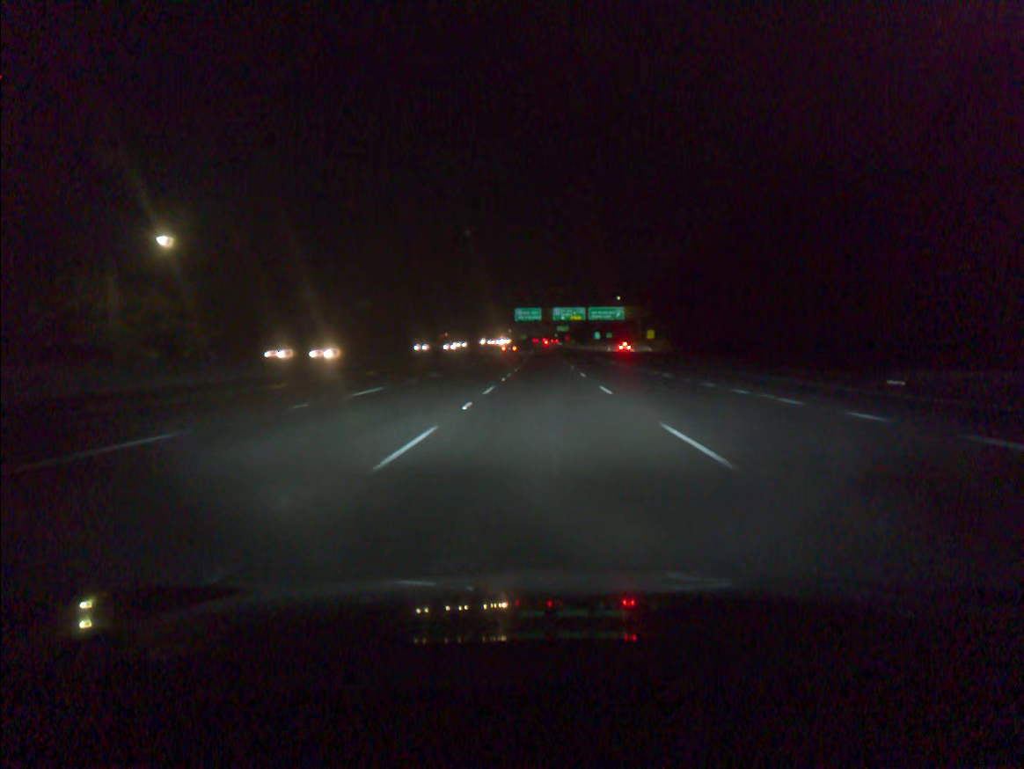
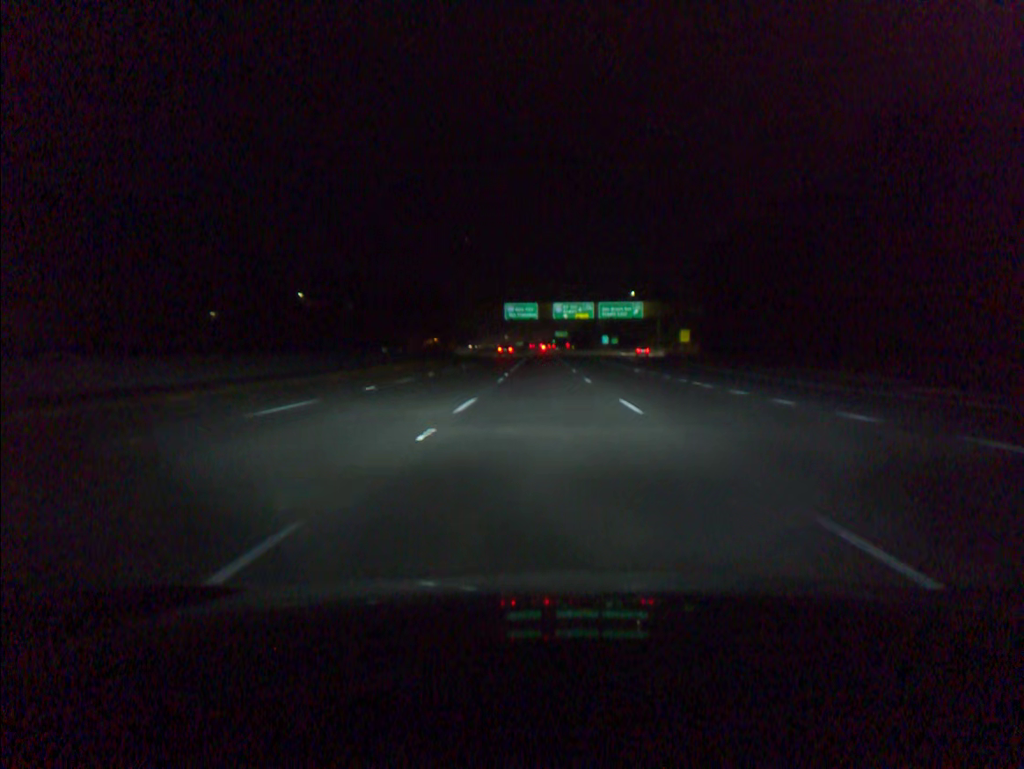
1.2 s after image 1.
(0.0, +36.3) m; 0°
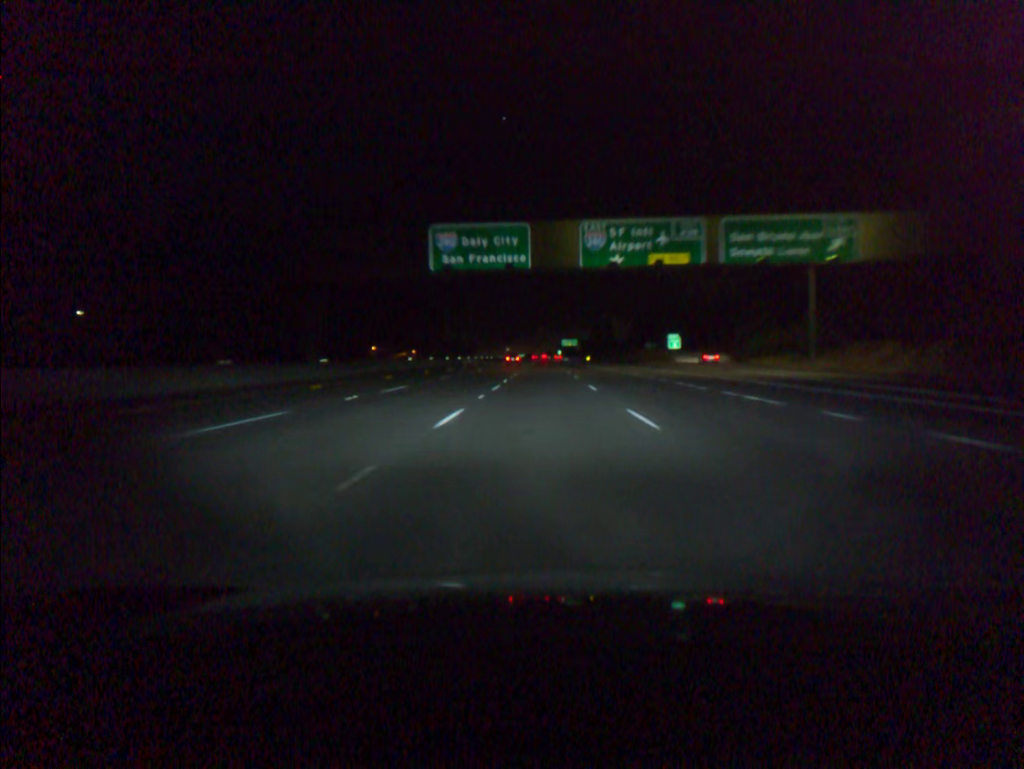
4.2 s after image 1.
(+0.1, +90.2) m; 0°
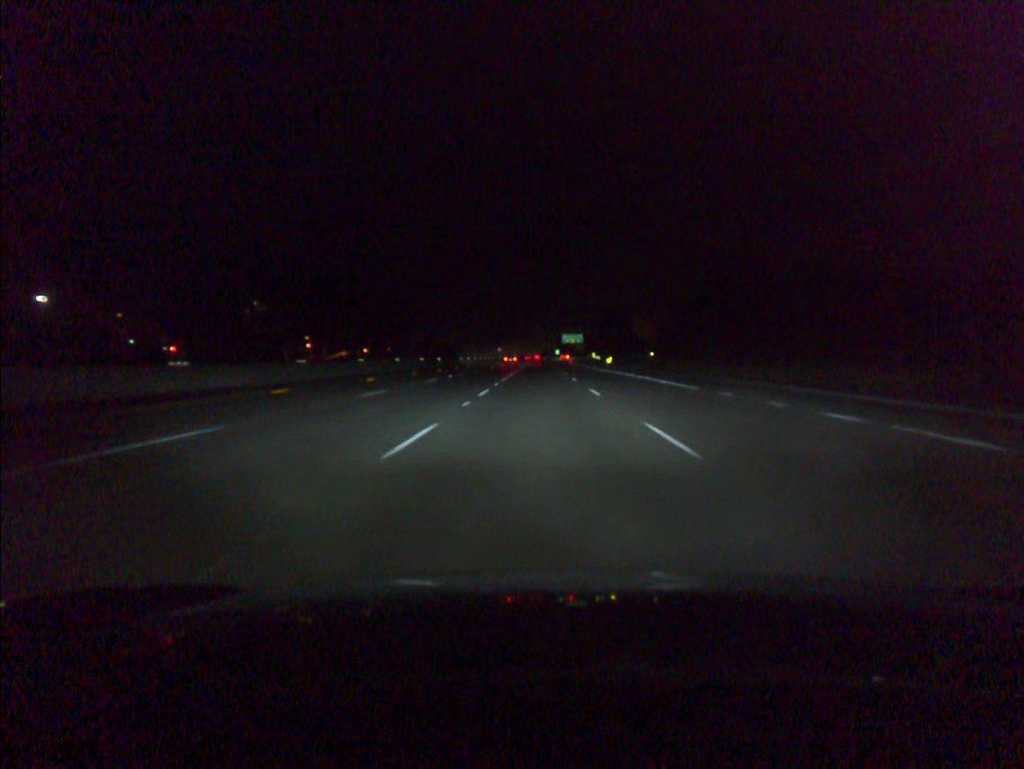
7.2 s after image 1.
(+0.2, +90.9) m; 0°
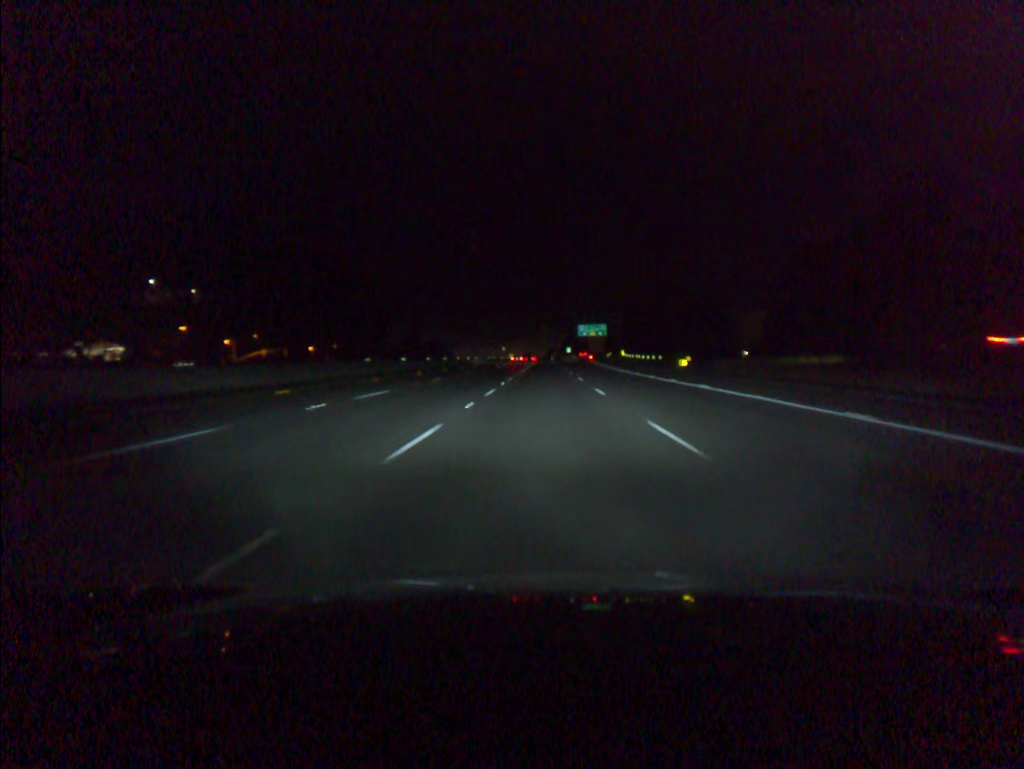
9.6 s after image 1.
(-0.3, +73.2) m; -1°
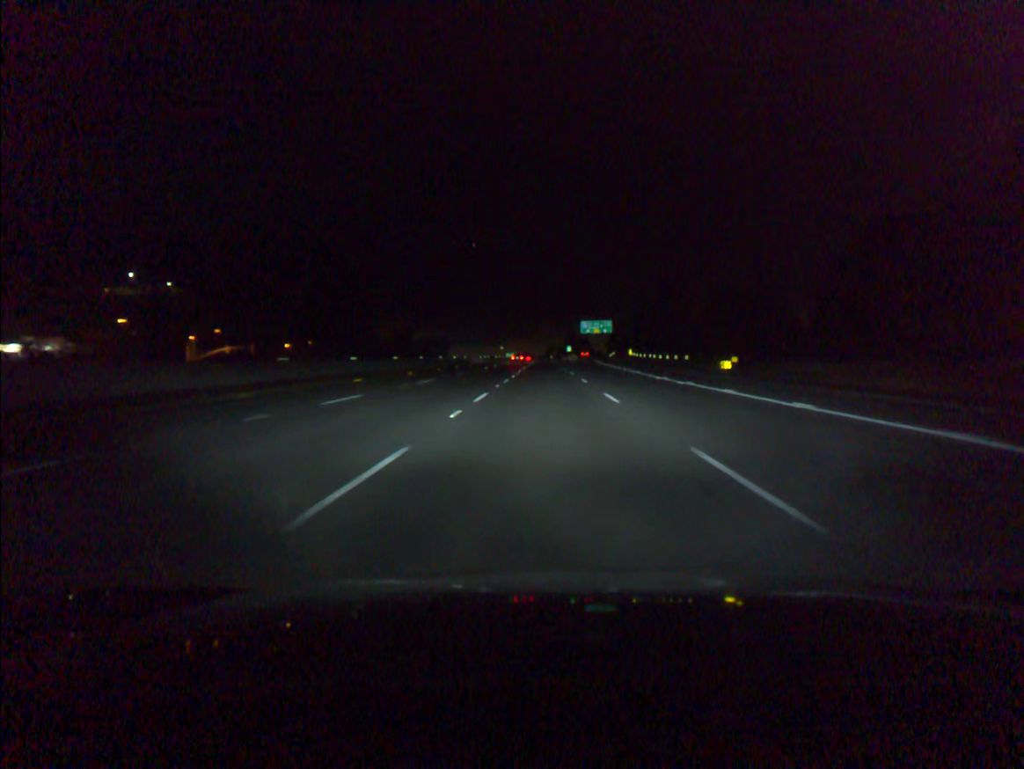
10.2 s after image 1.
(0.0, +18.3) m; 0°
